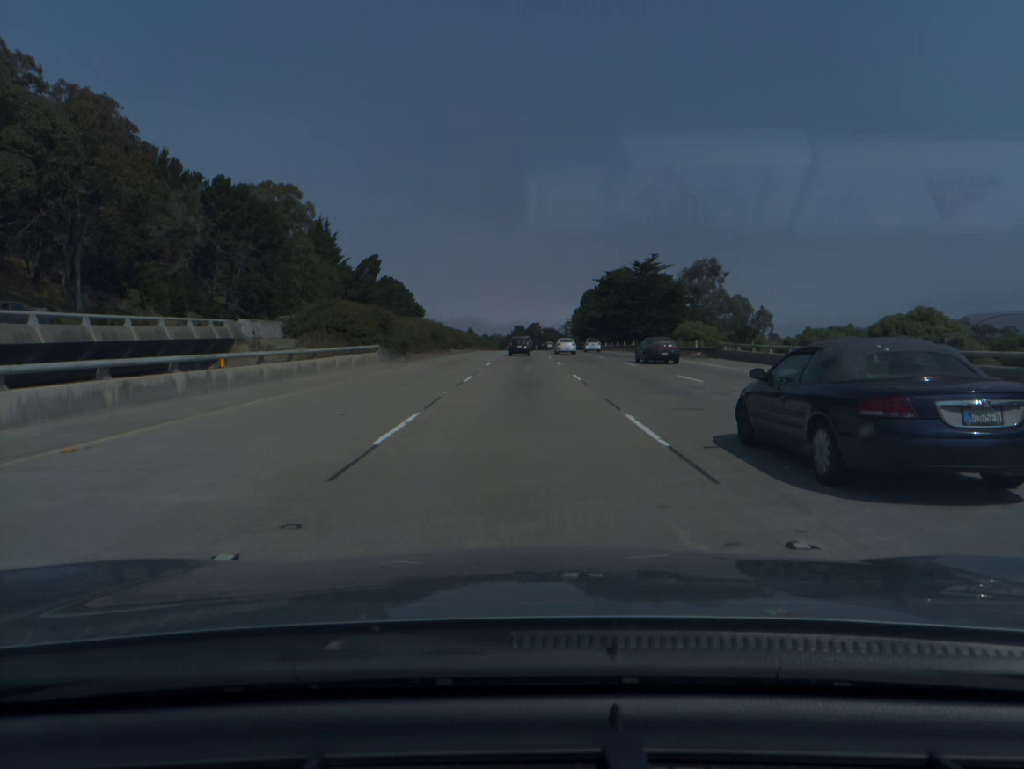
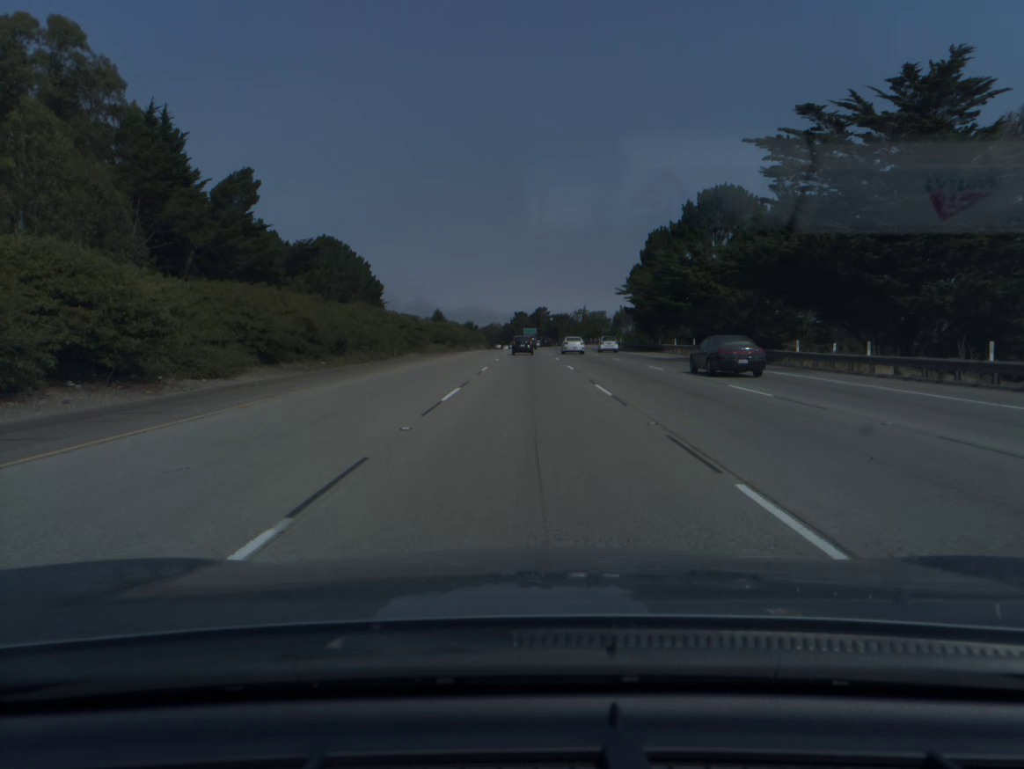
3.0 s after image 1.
(-0.4, +91.2) m; 0°
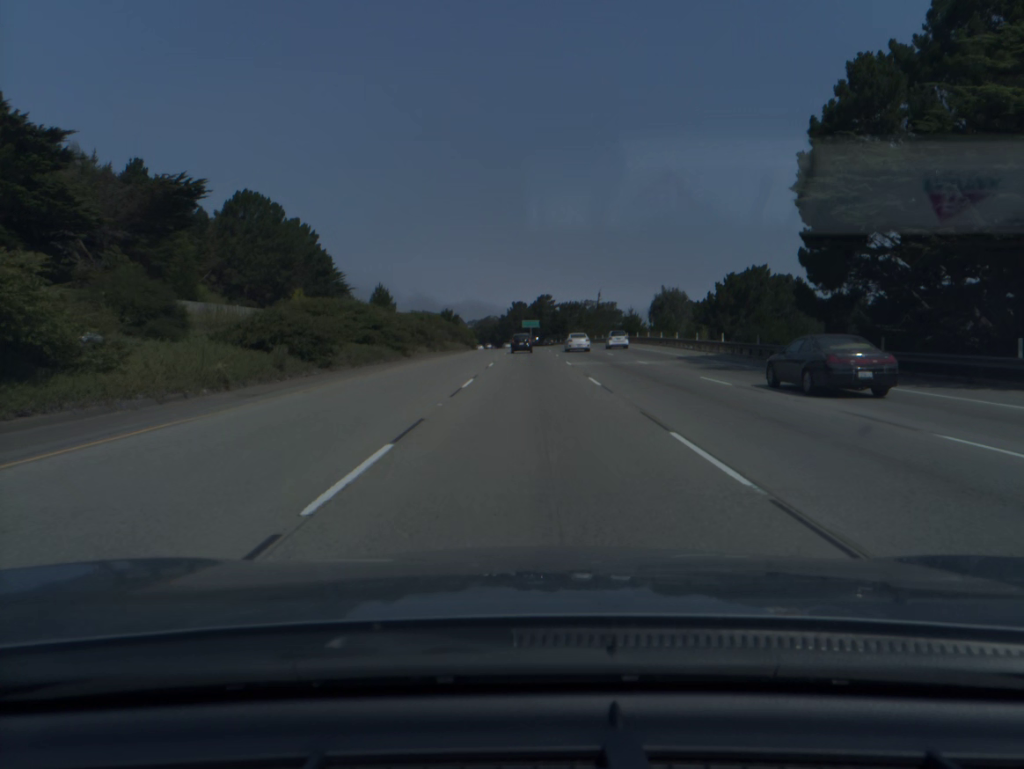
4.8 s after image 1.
(0.0, +54.5) m; 0°
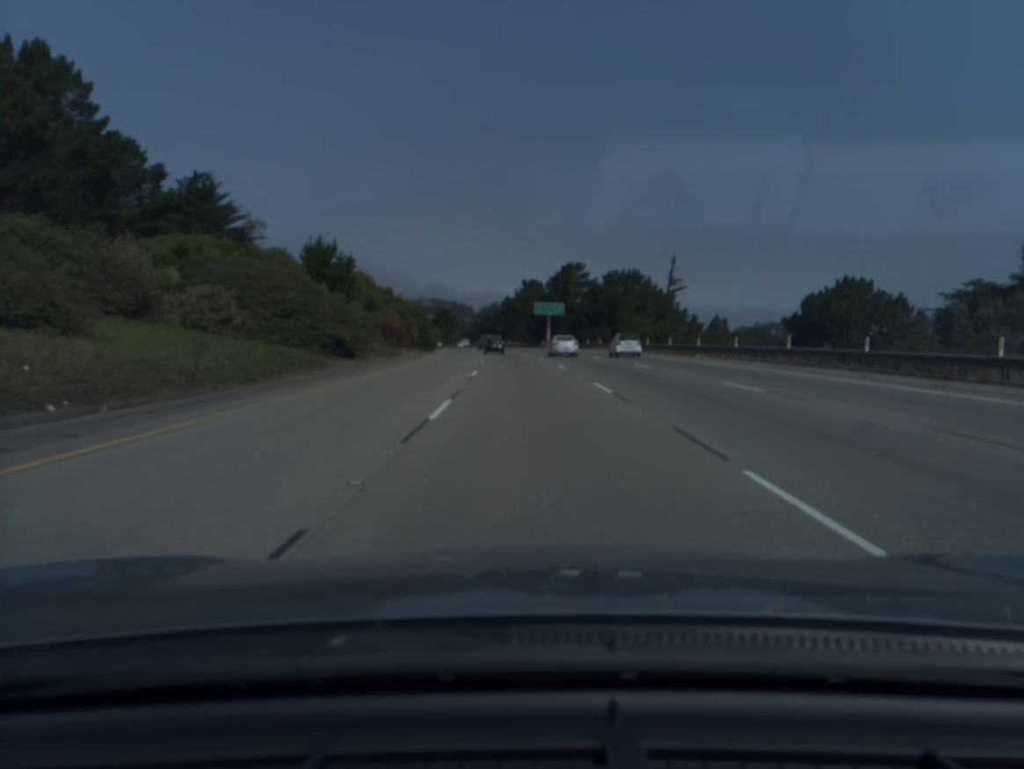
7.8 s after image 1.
(-0.2, +90.8) m; -1°
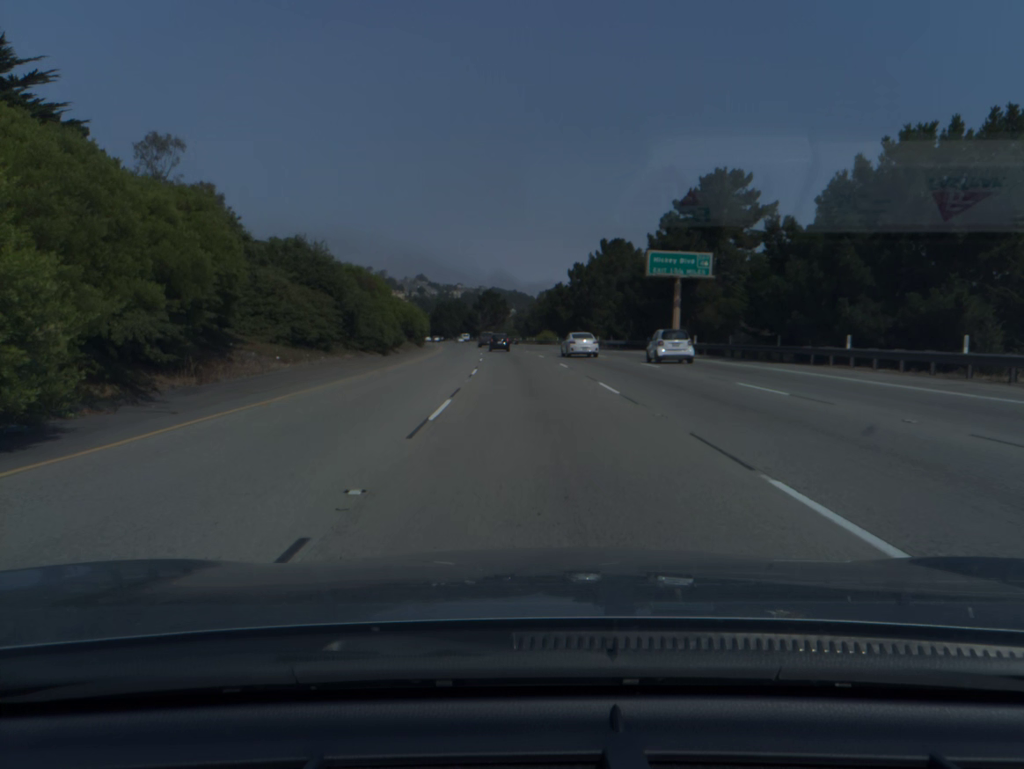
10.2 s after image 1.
(-2.6, +73.3) m; -4°
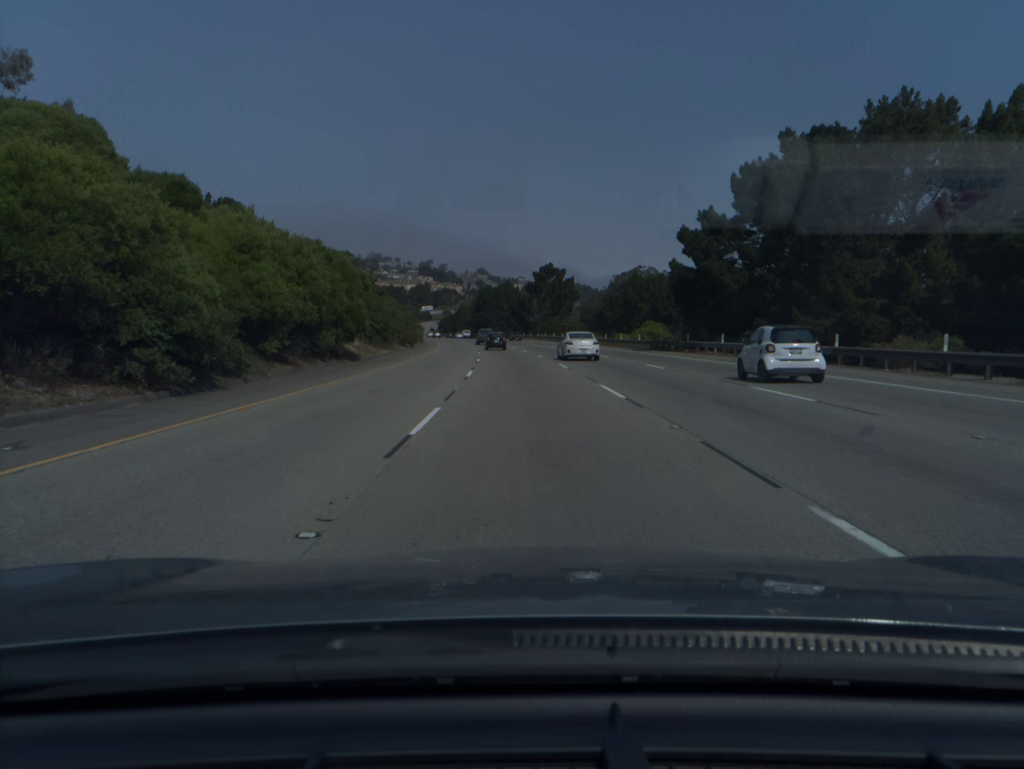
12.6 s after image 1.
(-2.8, +74.3) m; -4°
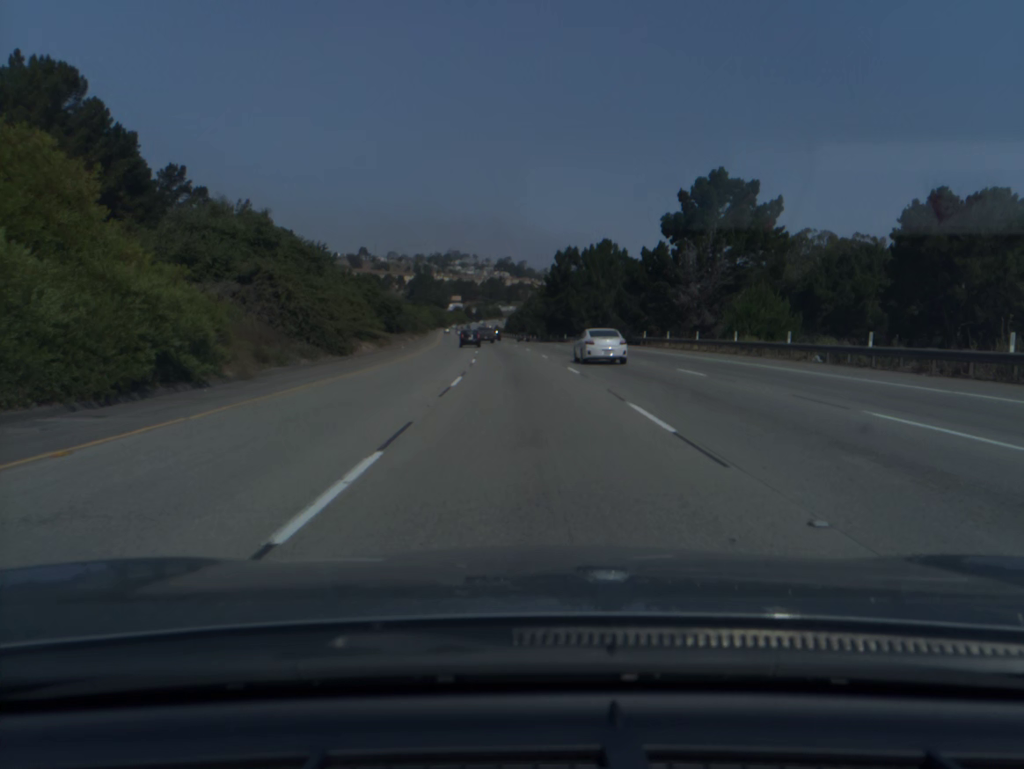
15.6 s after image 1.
(-4.6, +93.5) m; -6°
